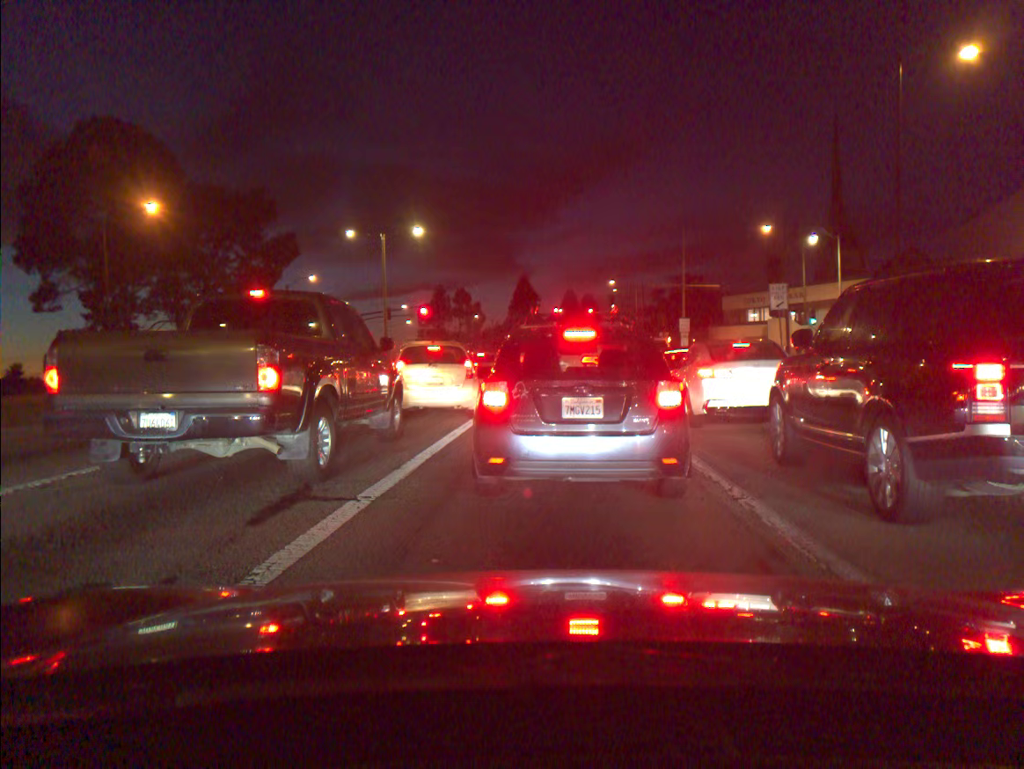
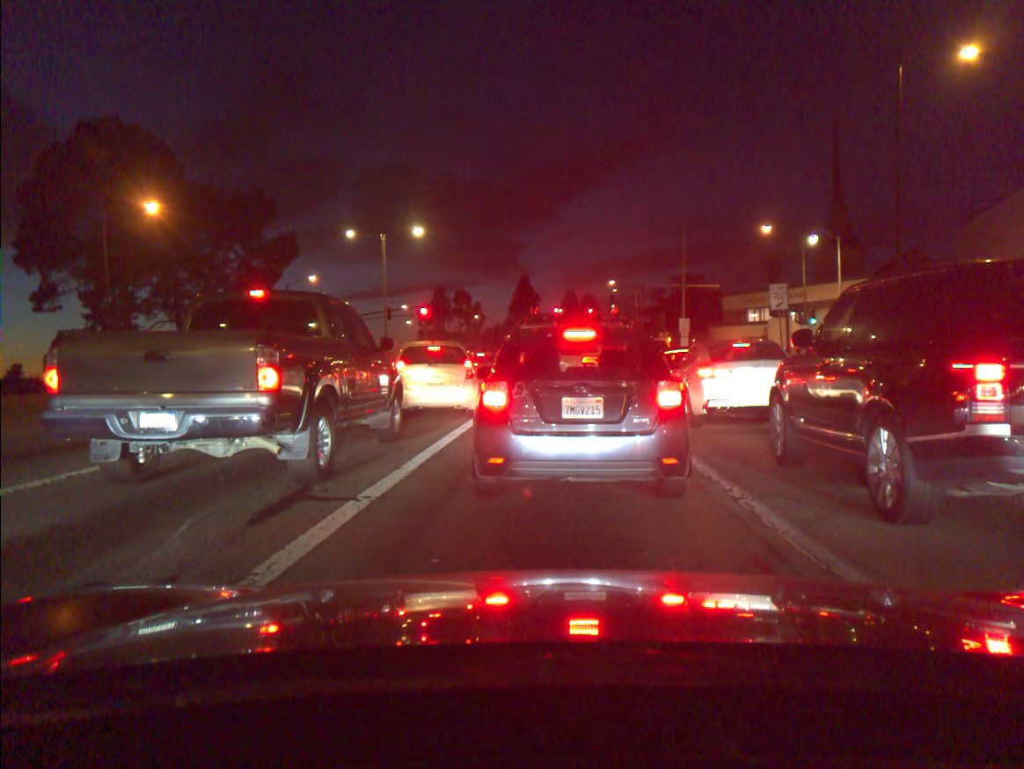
(0.0, -0.1) m; 0°
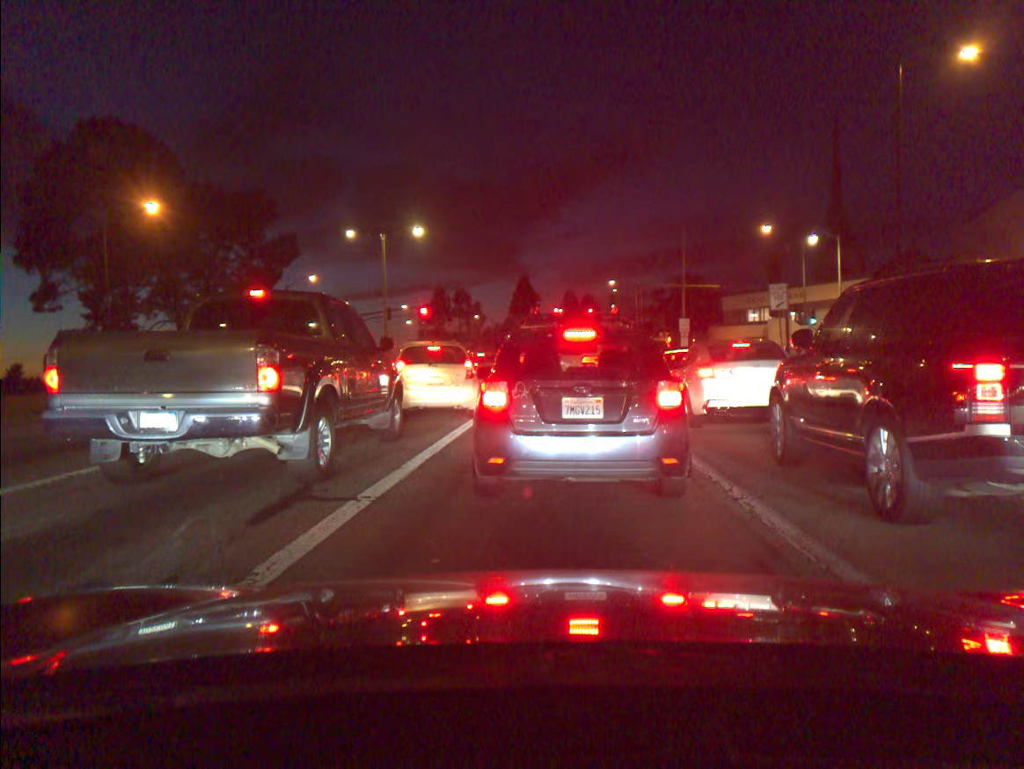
(0.0, 0.0) m; 0°
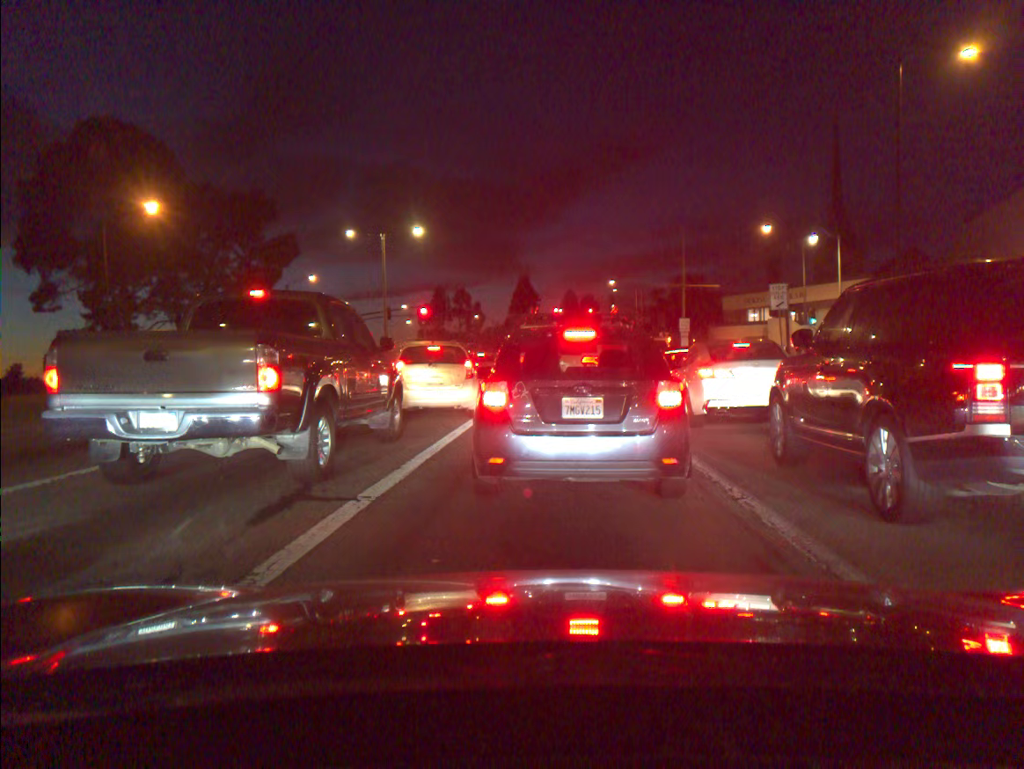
(0.0, 0.0) m; 0°
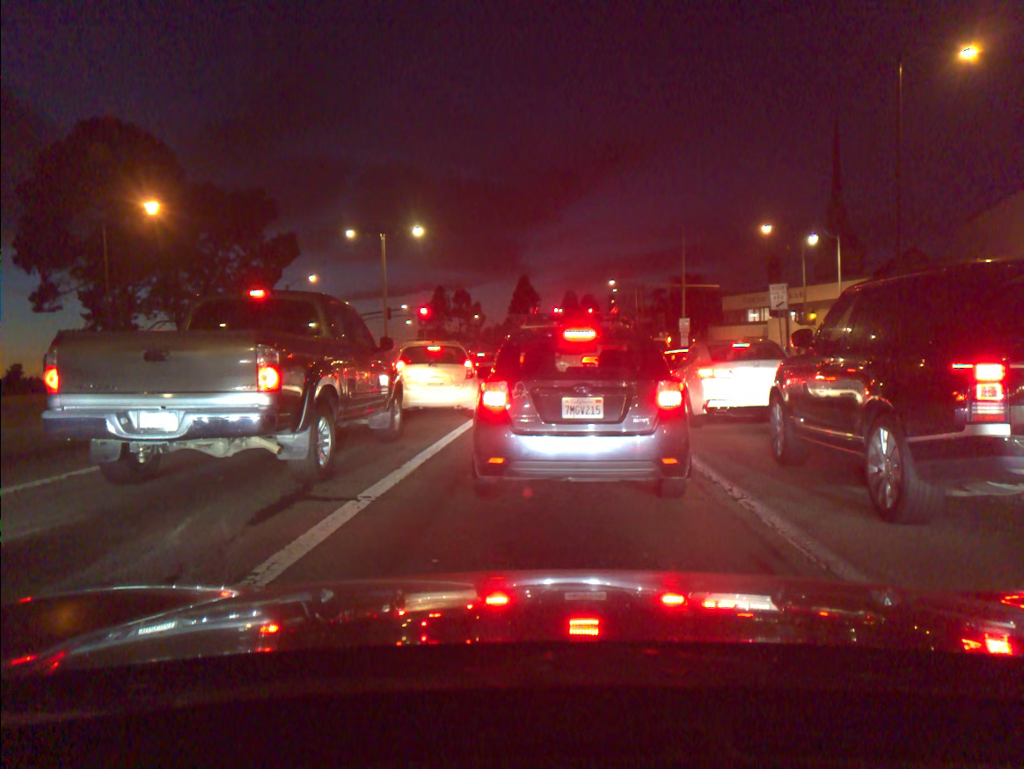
(0.0, 0.0) m; 0°
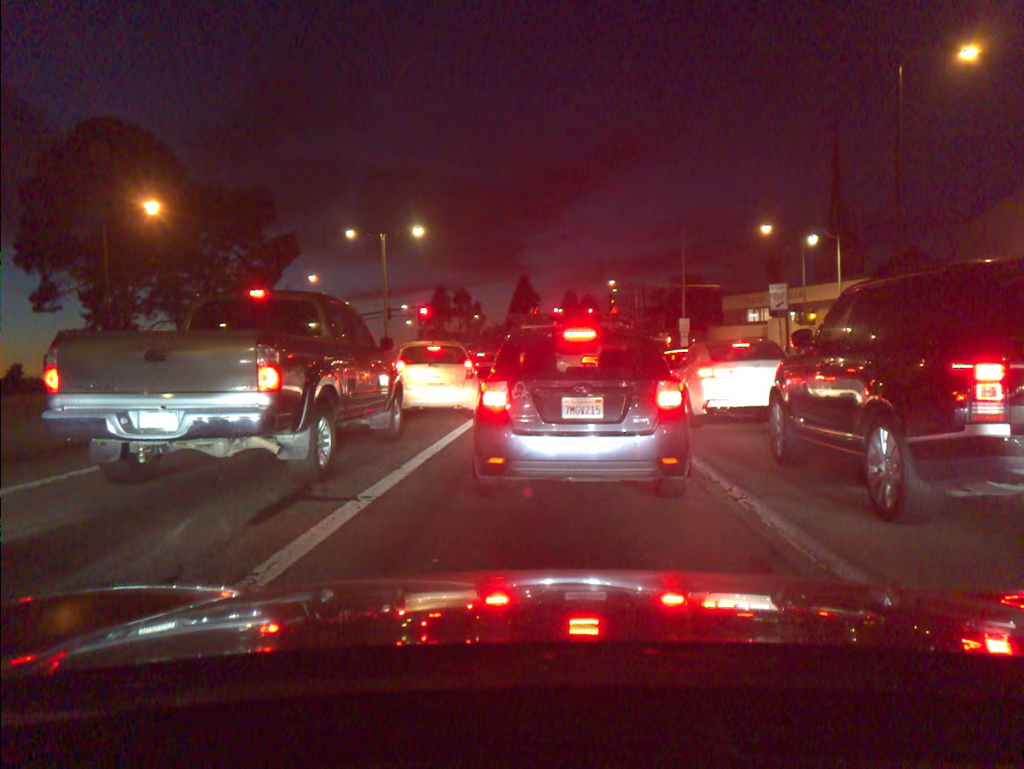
(0.0, 0.0) m; 0°
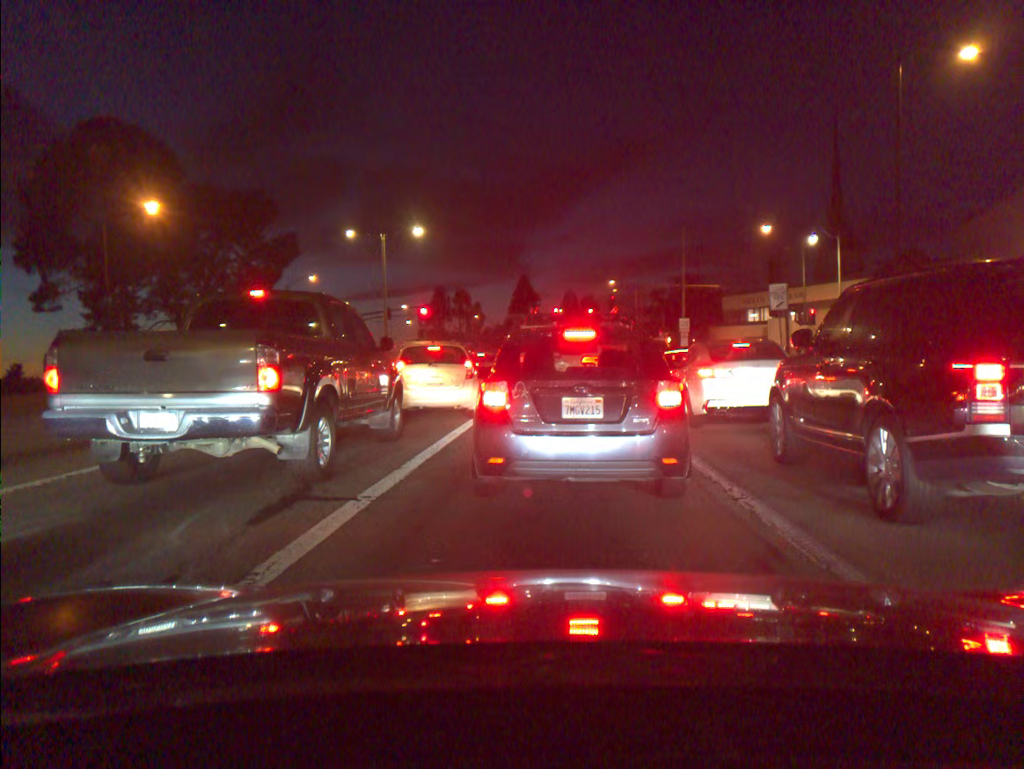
(0.0, 0.0) m; 0°
